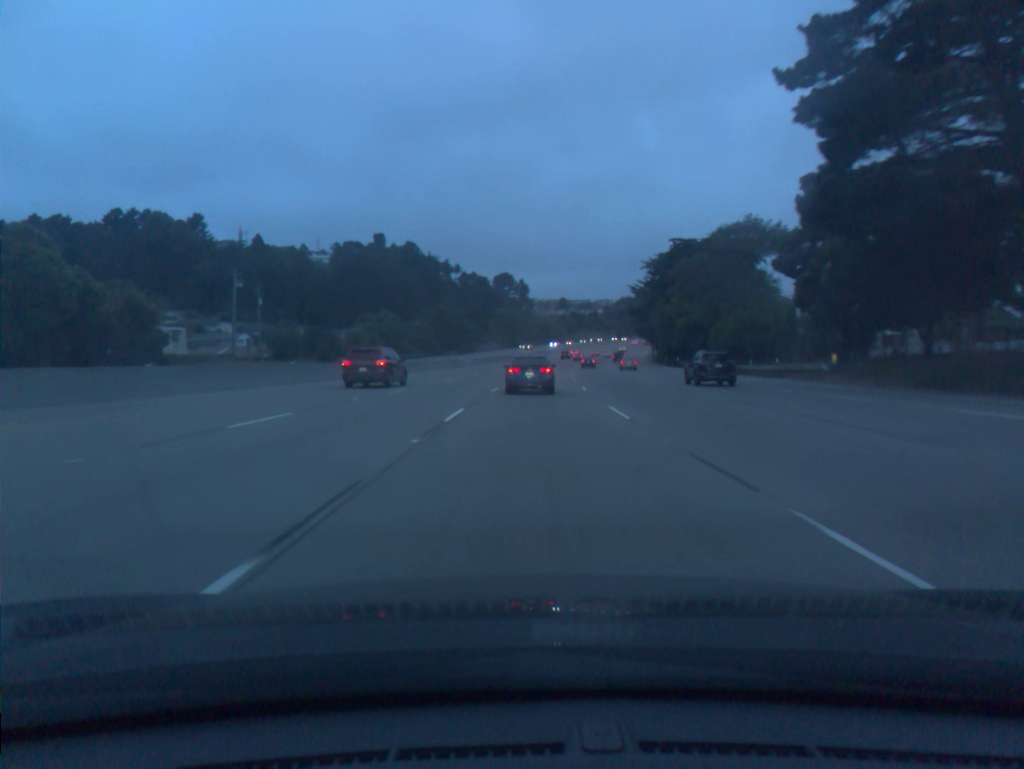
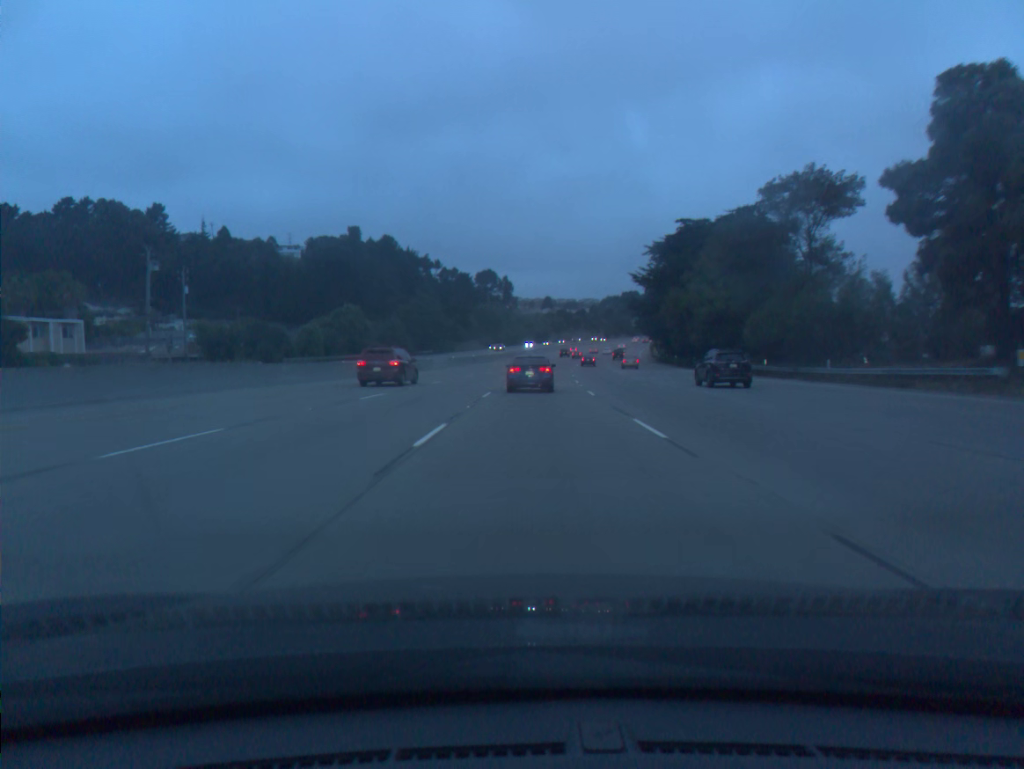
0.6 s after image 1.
(+0.2, +19.0) m; +1°
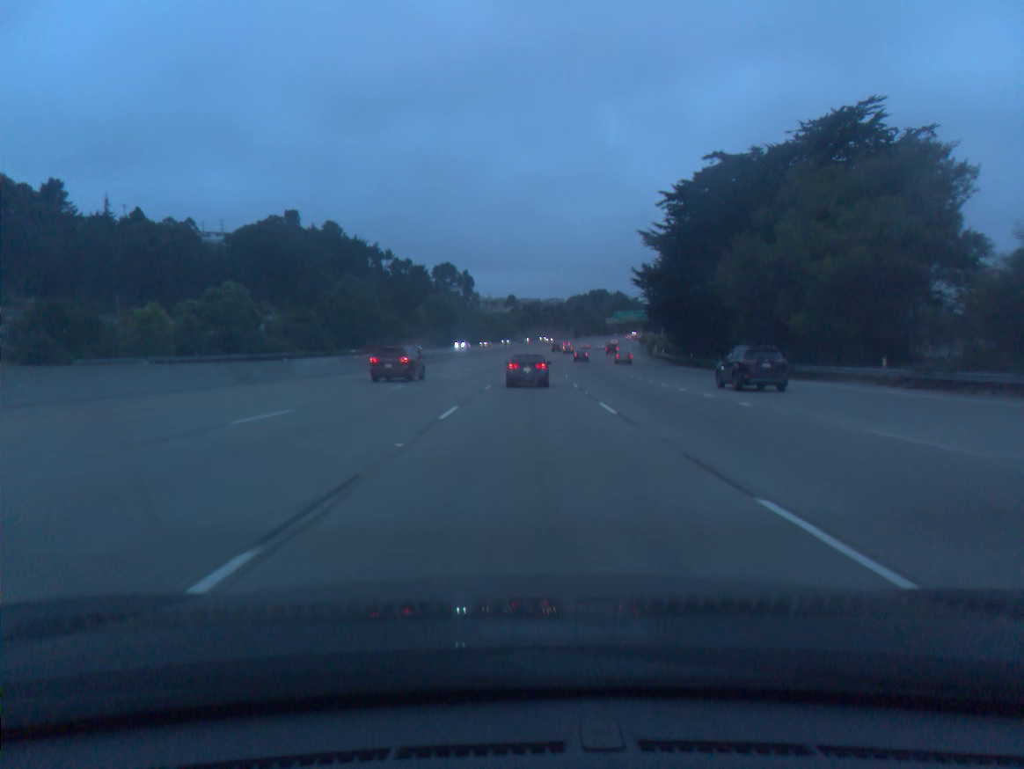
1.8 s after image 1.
(+0.9, +38.8) m; +3°
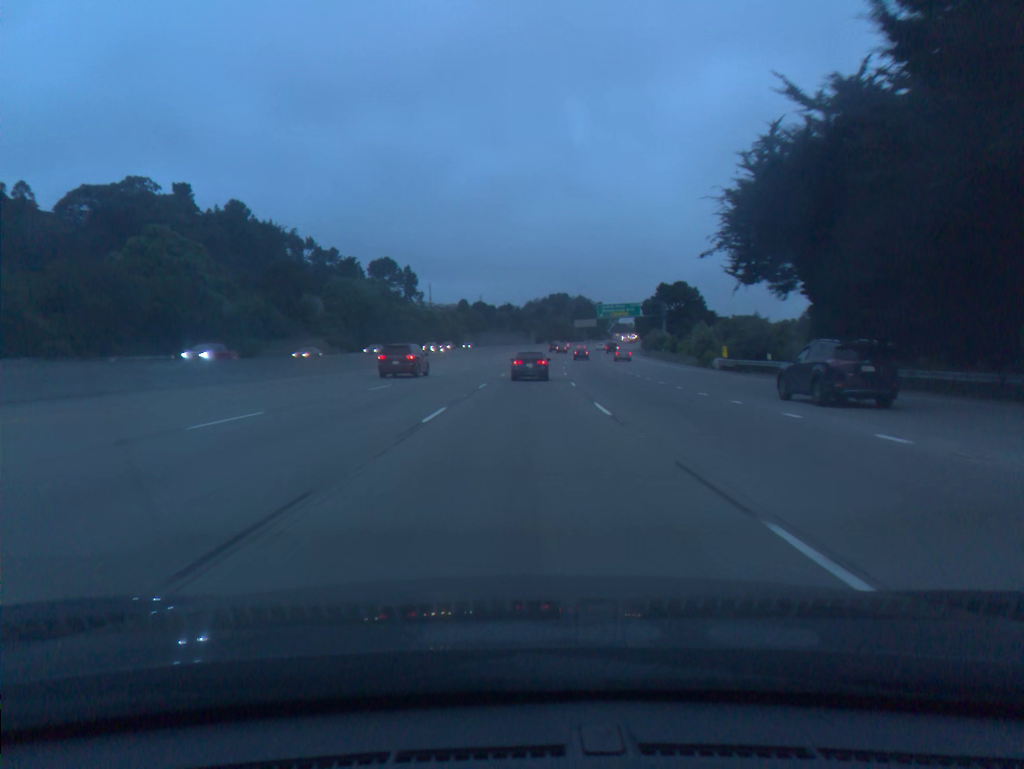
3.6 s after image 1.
(+1.7, +59.4) m; +3°
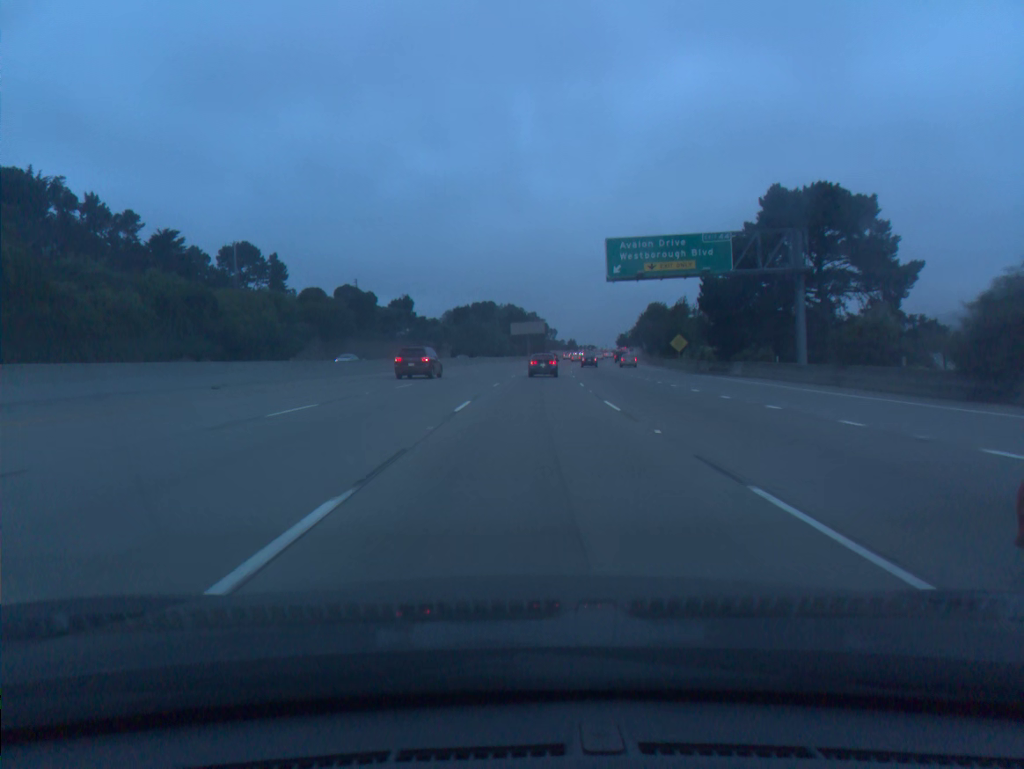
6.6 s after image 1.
(+4.5, +98.6) m; +6°
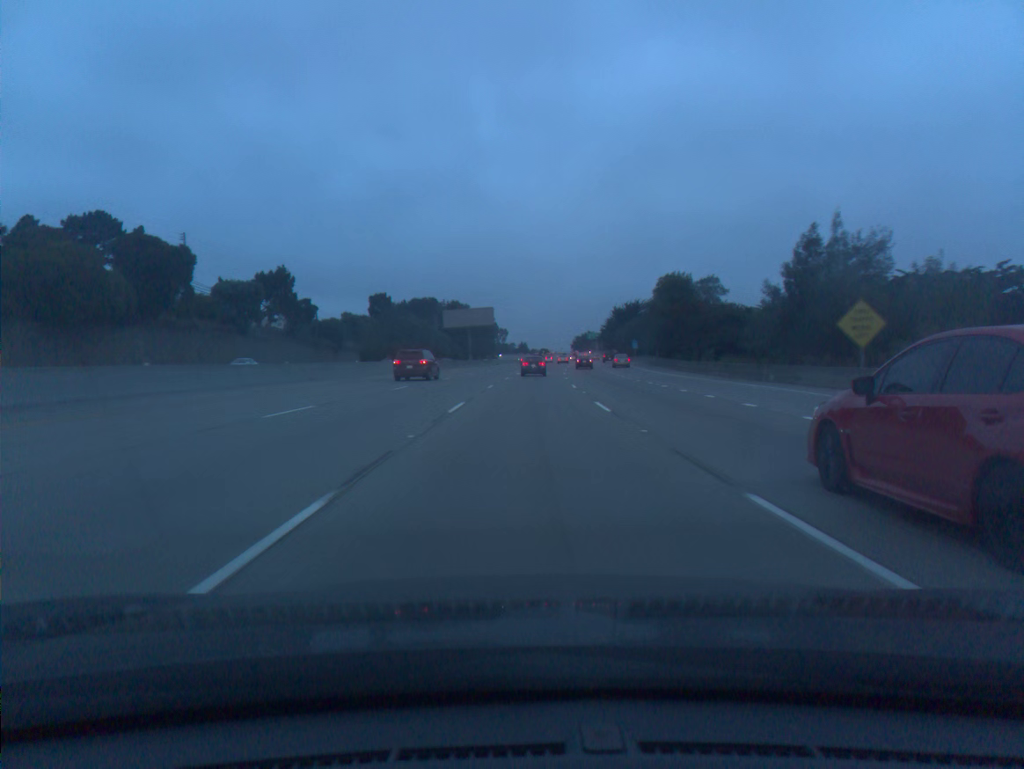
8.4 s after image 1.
(+1.8, +58.1) m; +4°
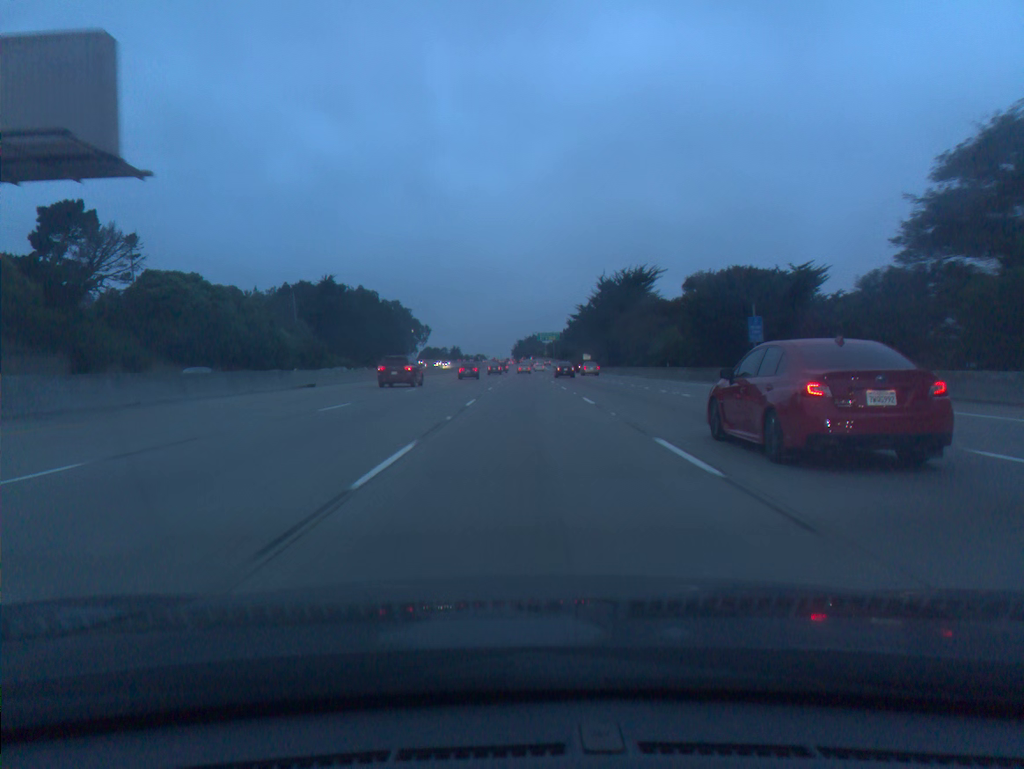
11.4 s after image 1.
(+4.2, +97.4) m; +5°
